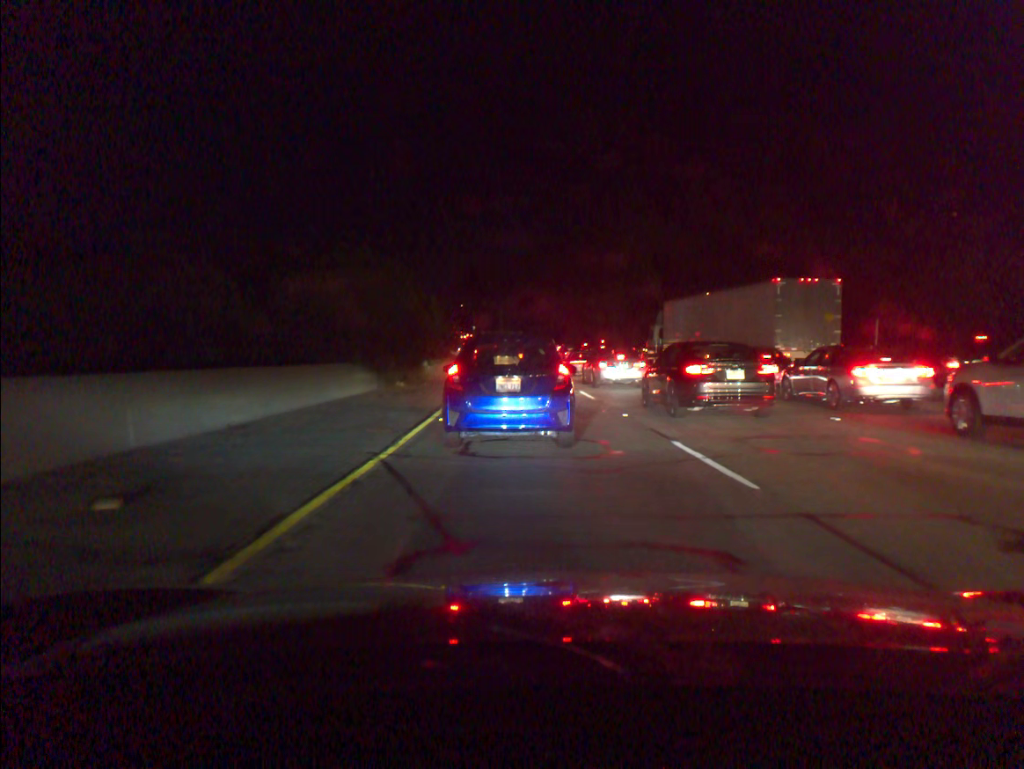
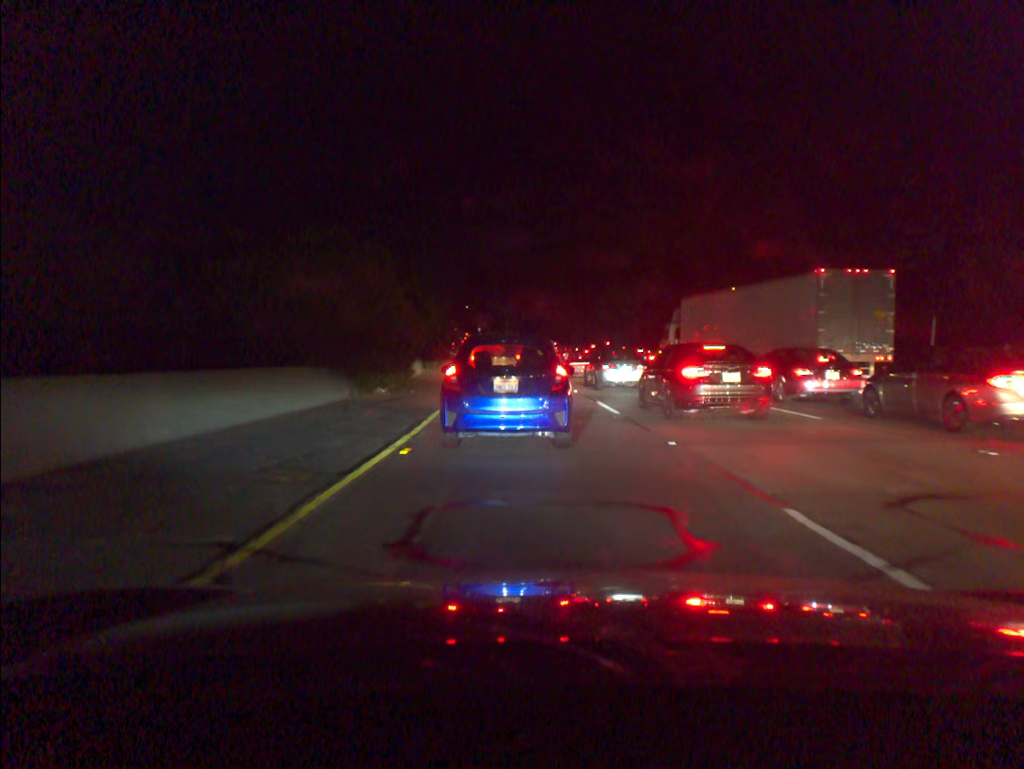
(0.0, +4.7) m; 0°
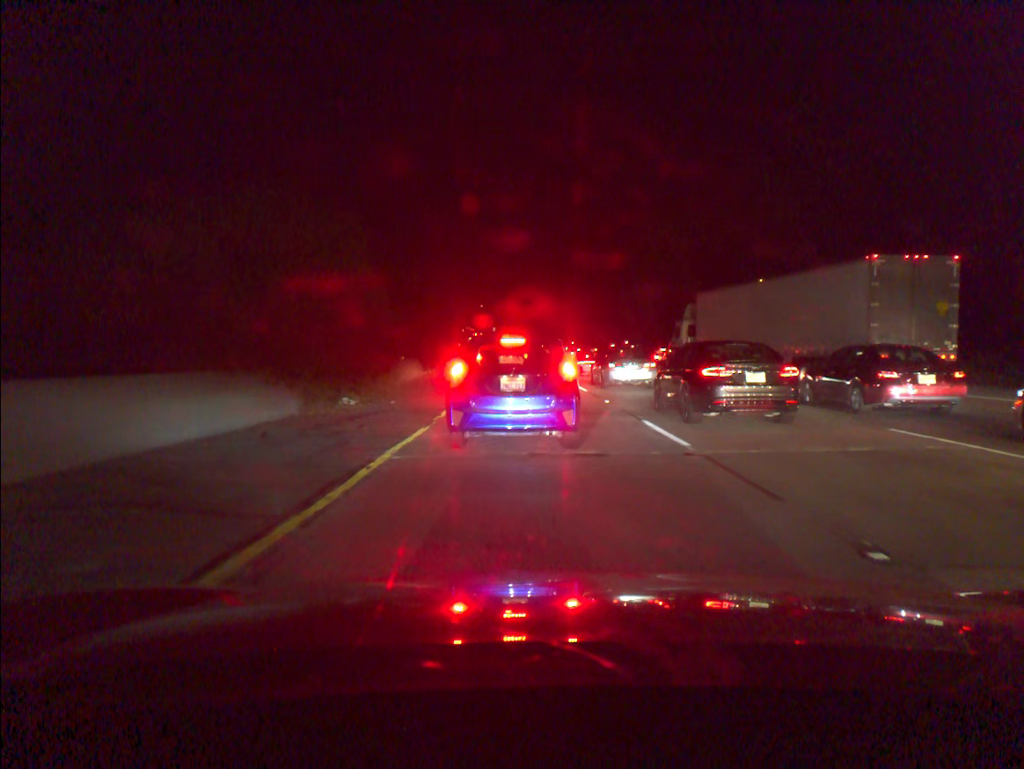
(-0.1, +6.1) m; -1°
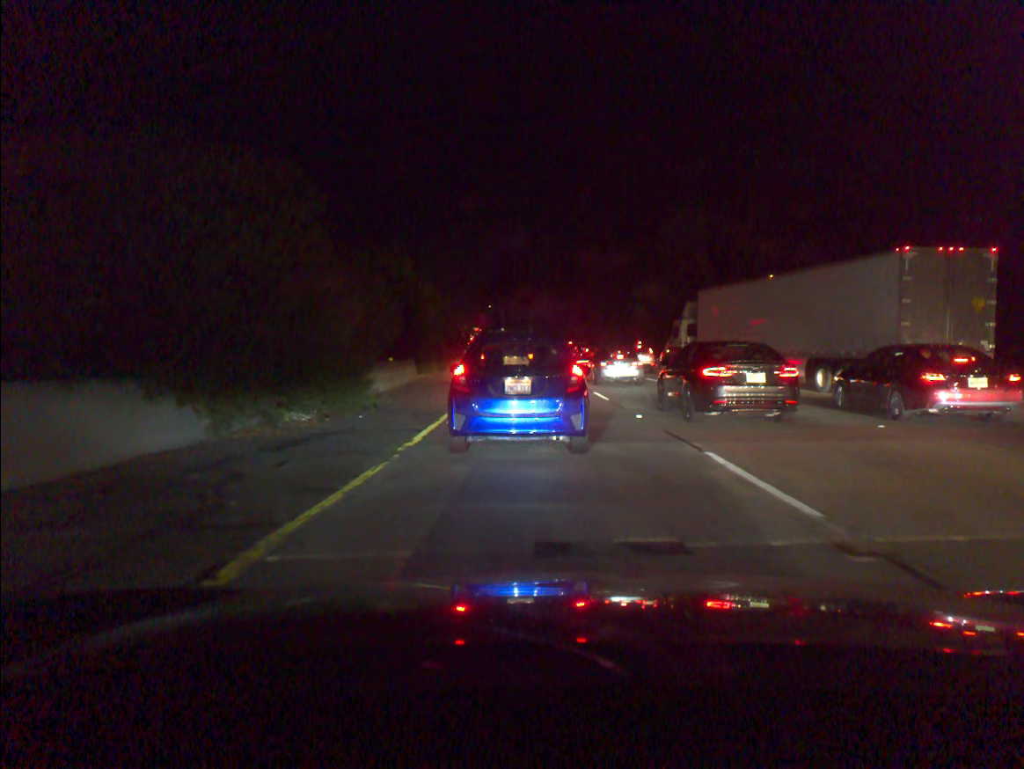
(0.0, +4.5) m; -1°
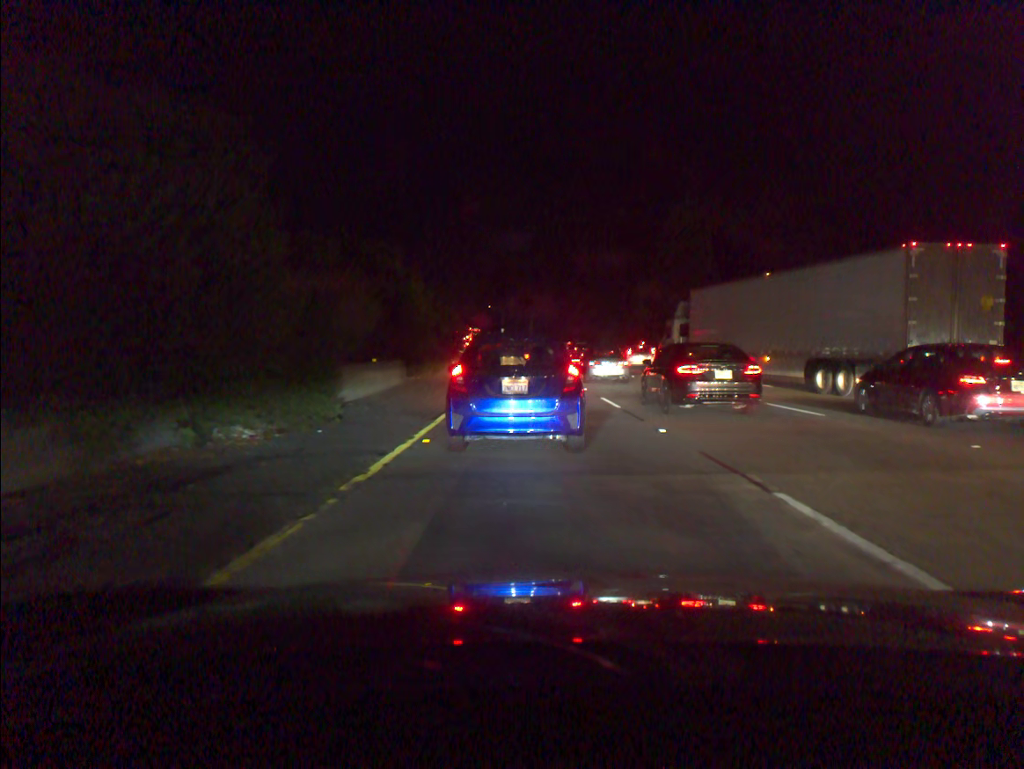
(0.0, +2.8) m; 0°
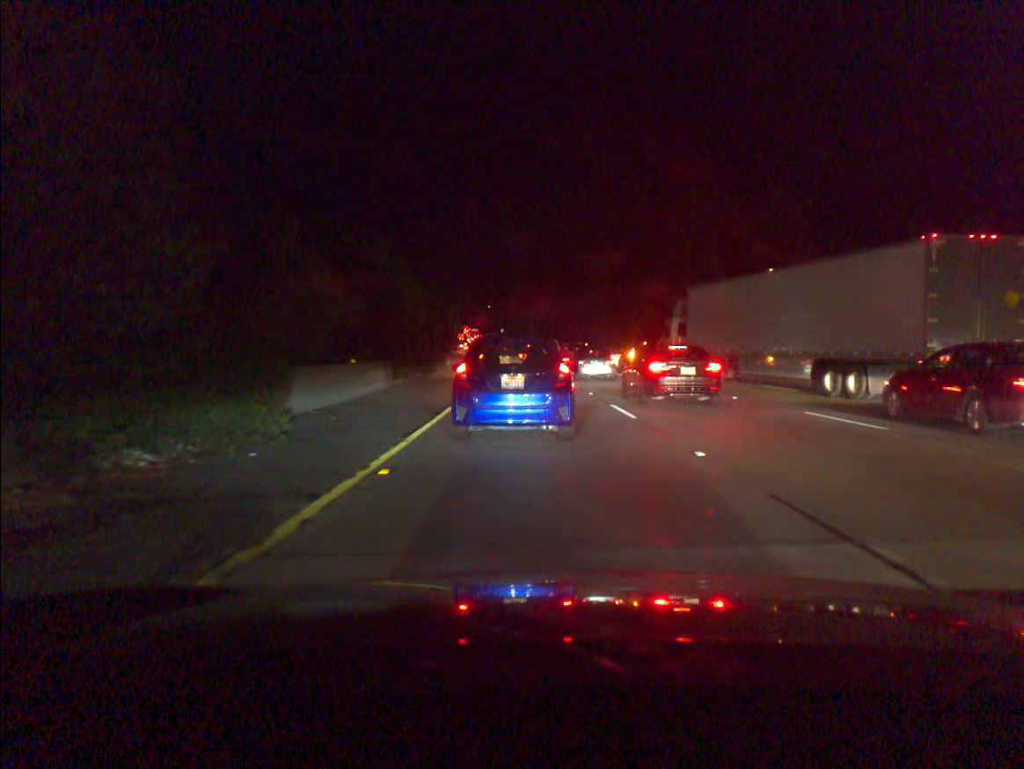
(0.0, +2.9) m; 0°
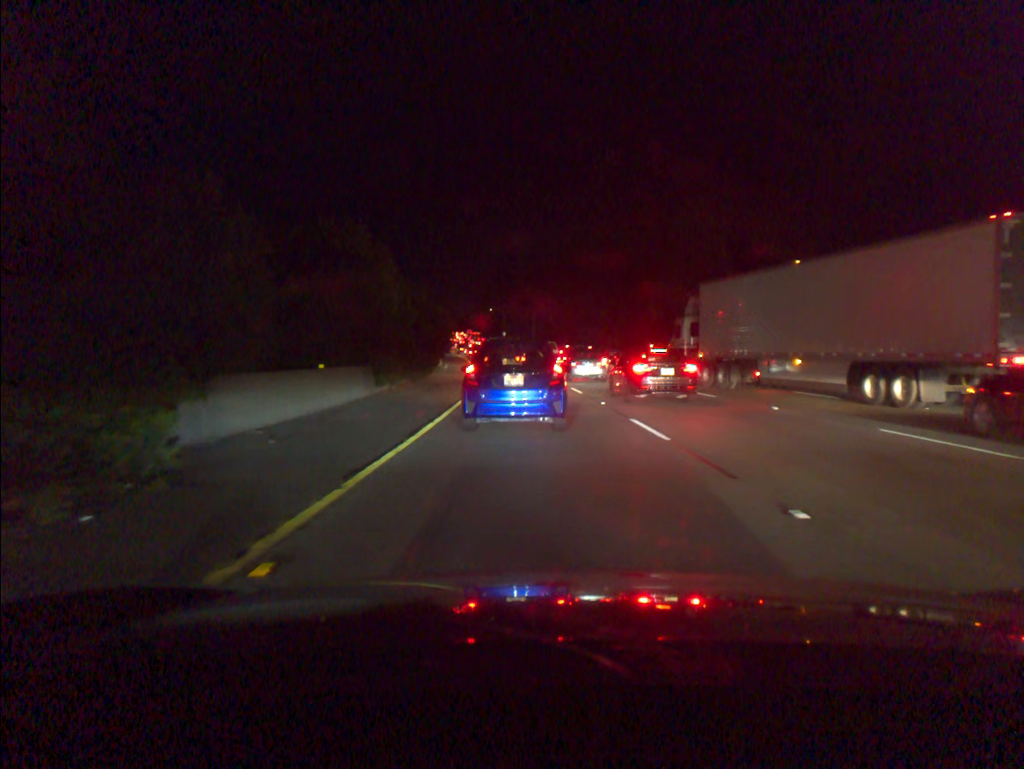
(0.0, +3.6) m; -1°
